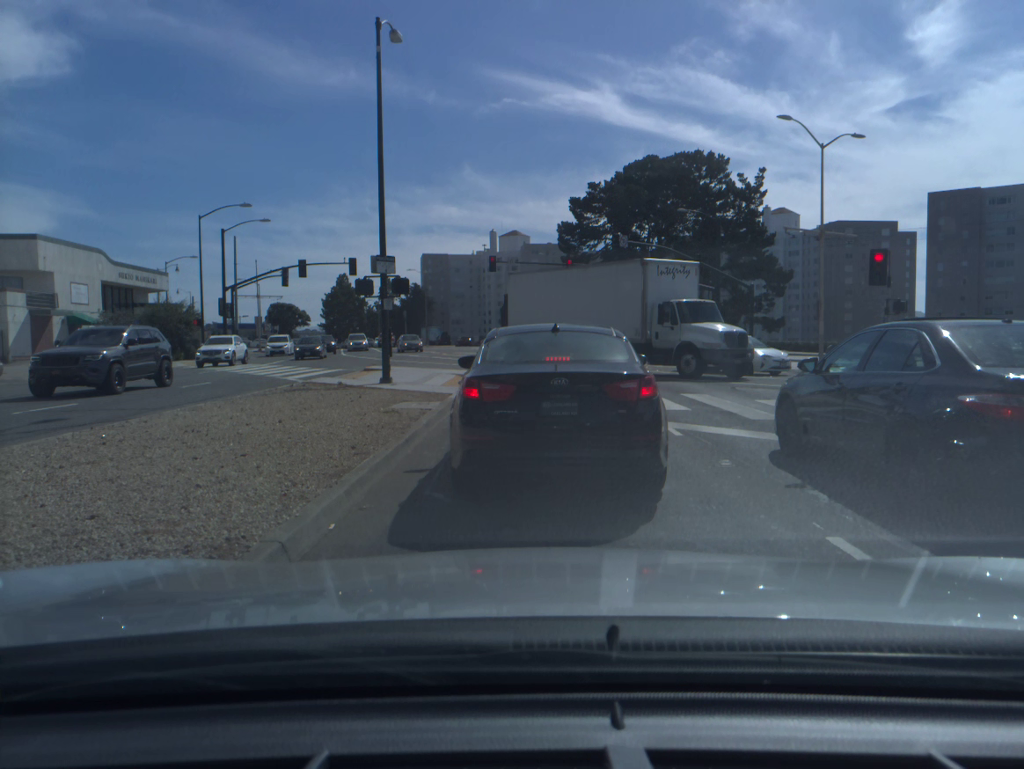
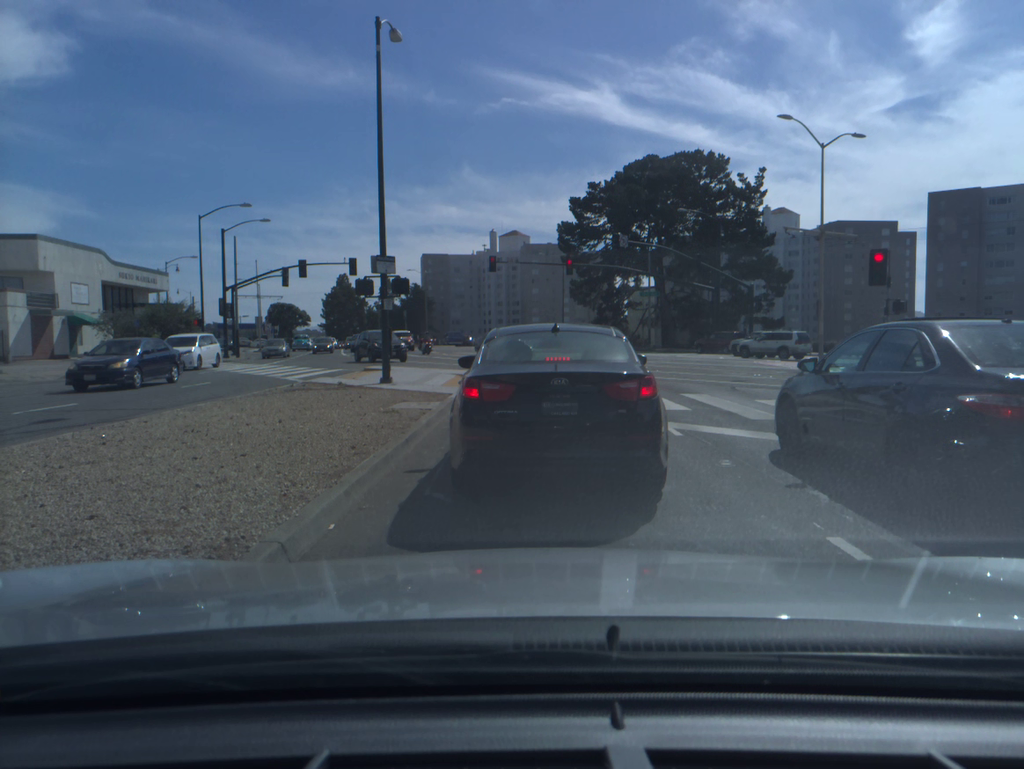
(0.0, 0.0) m; 0°
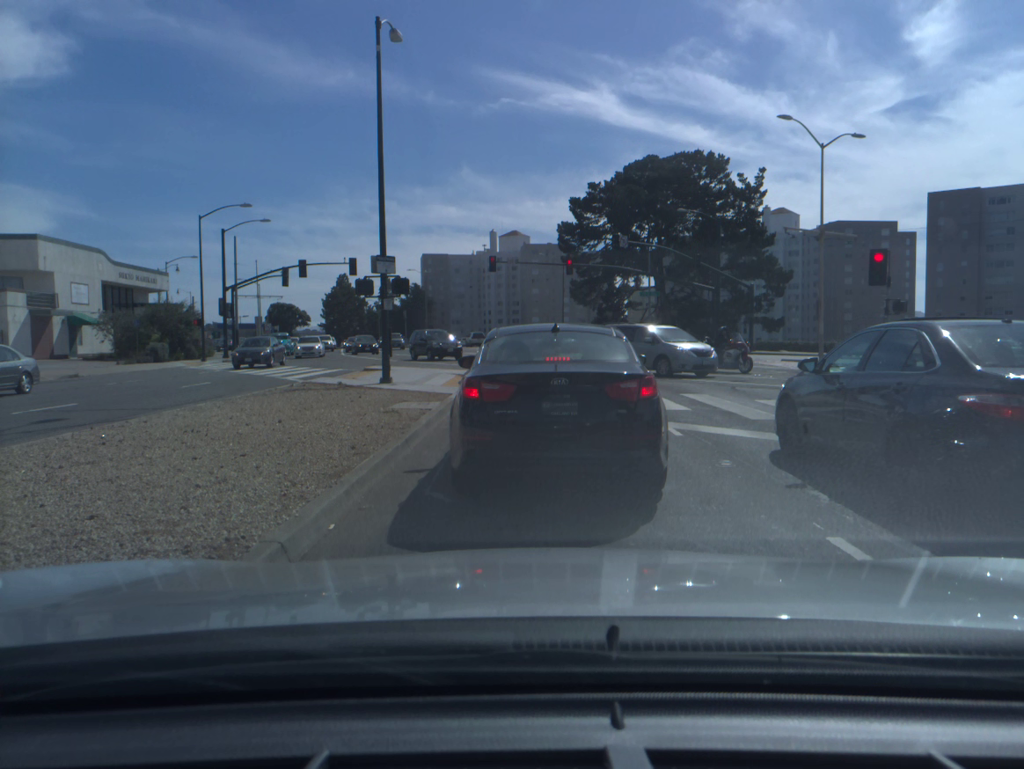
(0.0, 0.0) m; 0°
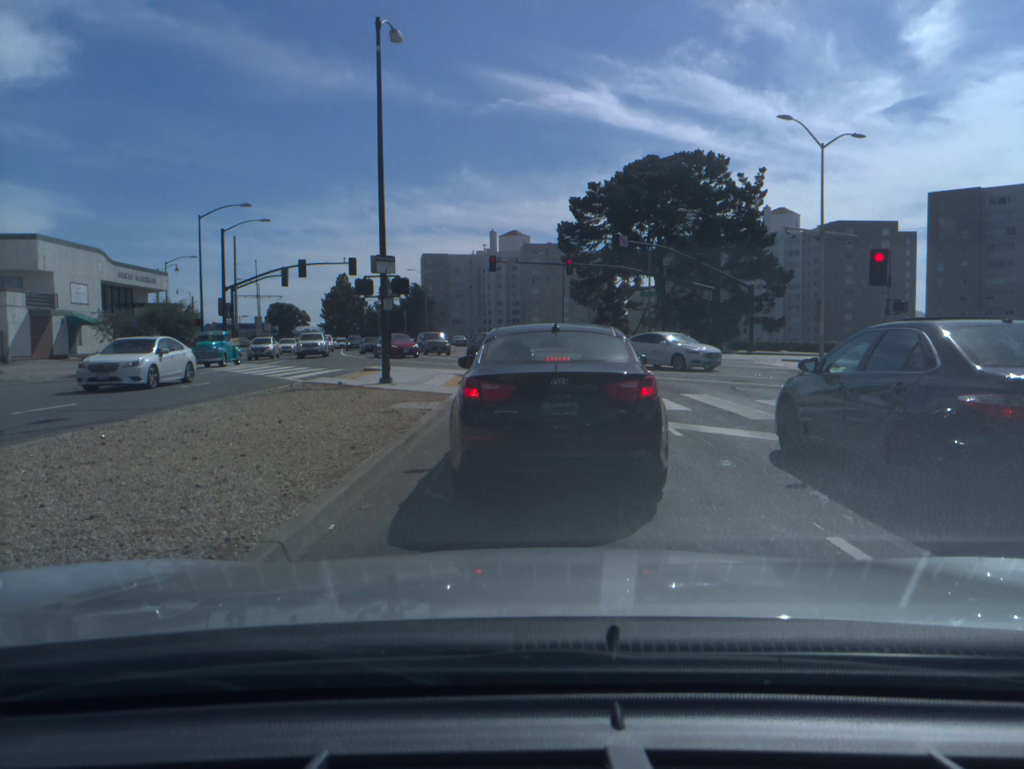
(0.0, 0.0) m; 0°
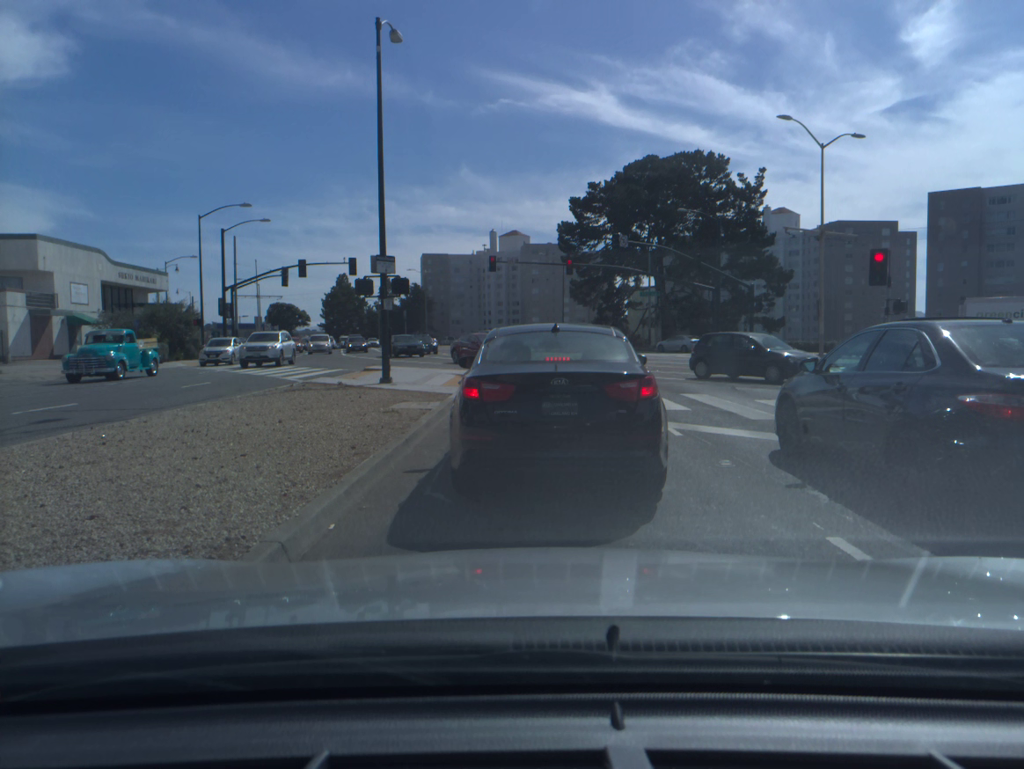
(0.0, 0.0) m; 0°
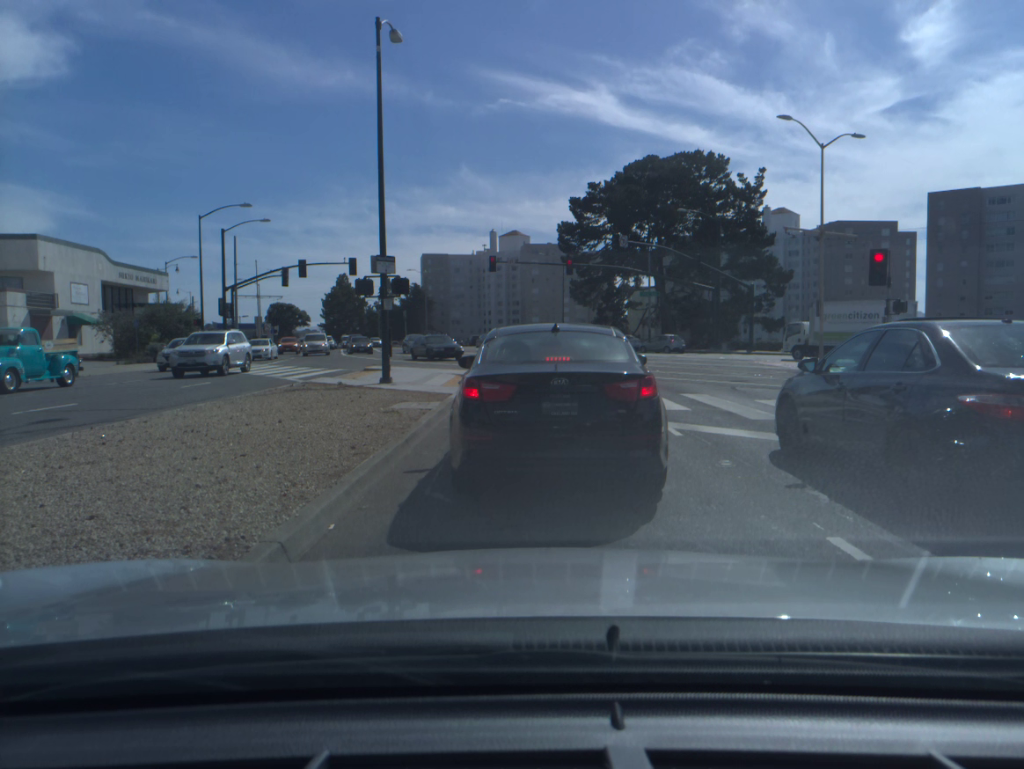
(0.0, 0.0) m; 0°
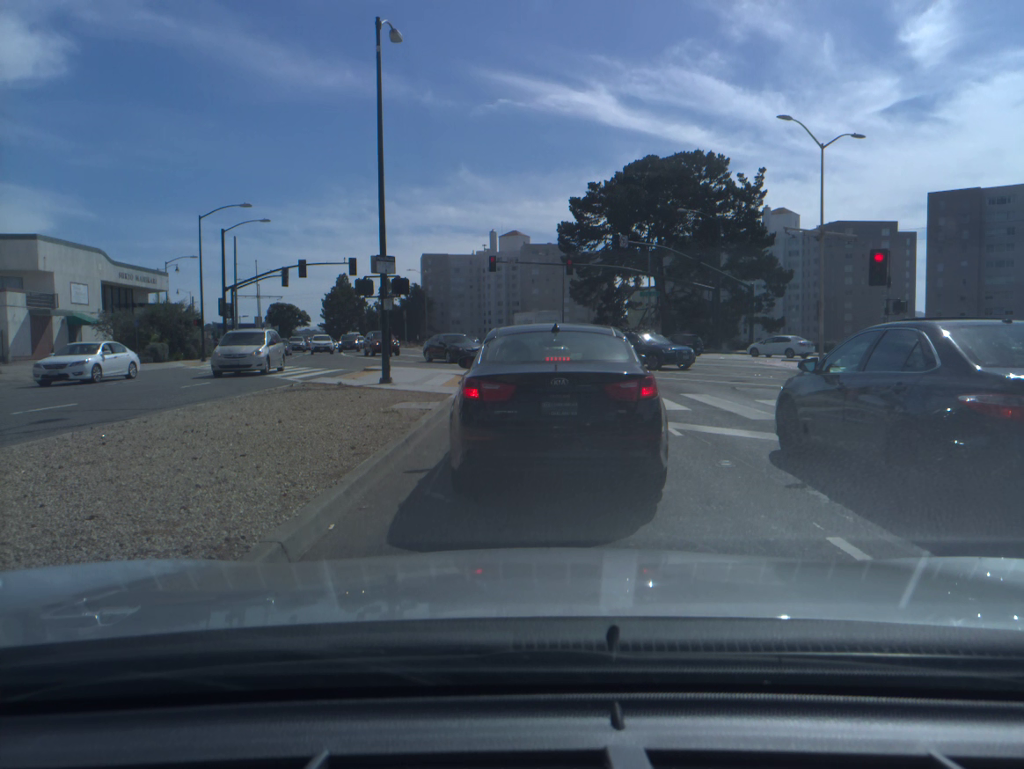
(+0.1, 0.0) m; 0°
